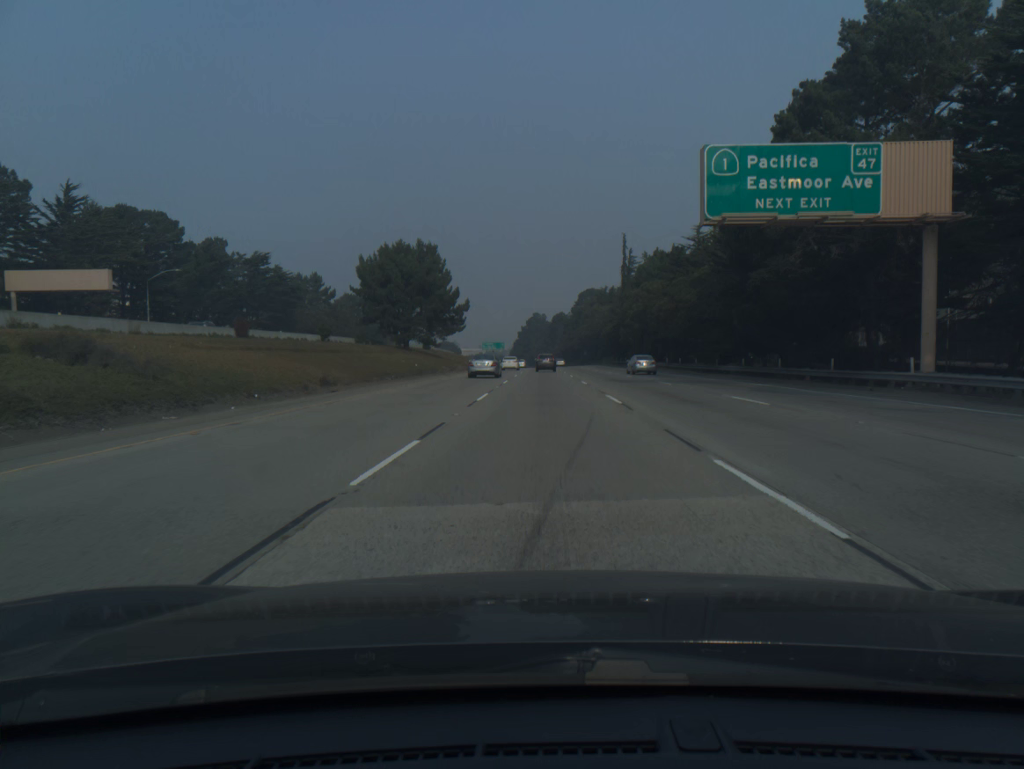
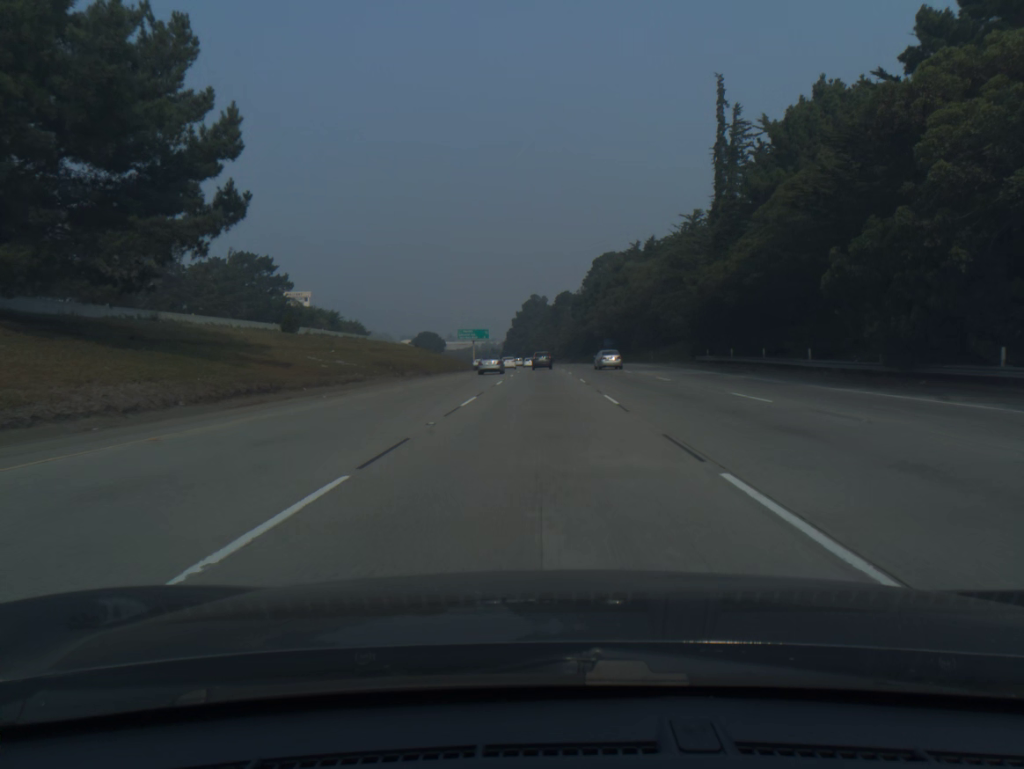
(+0.1, +74.2) m; 0°
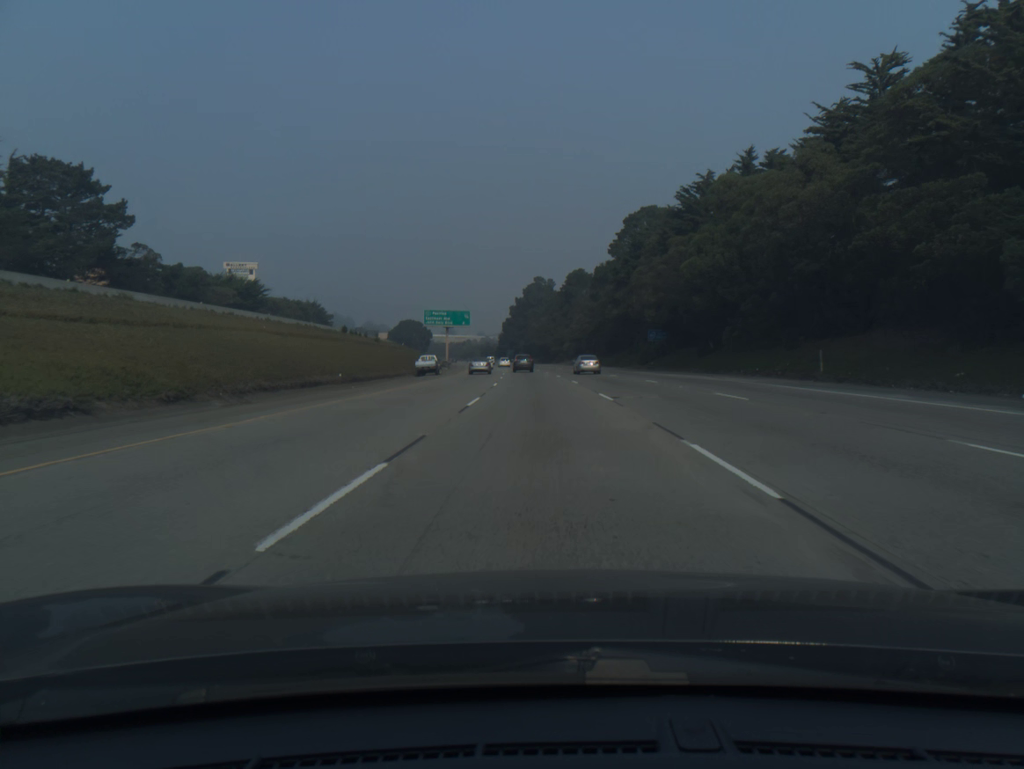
(-0.2, +55.8) m; 0°
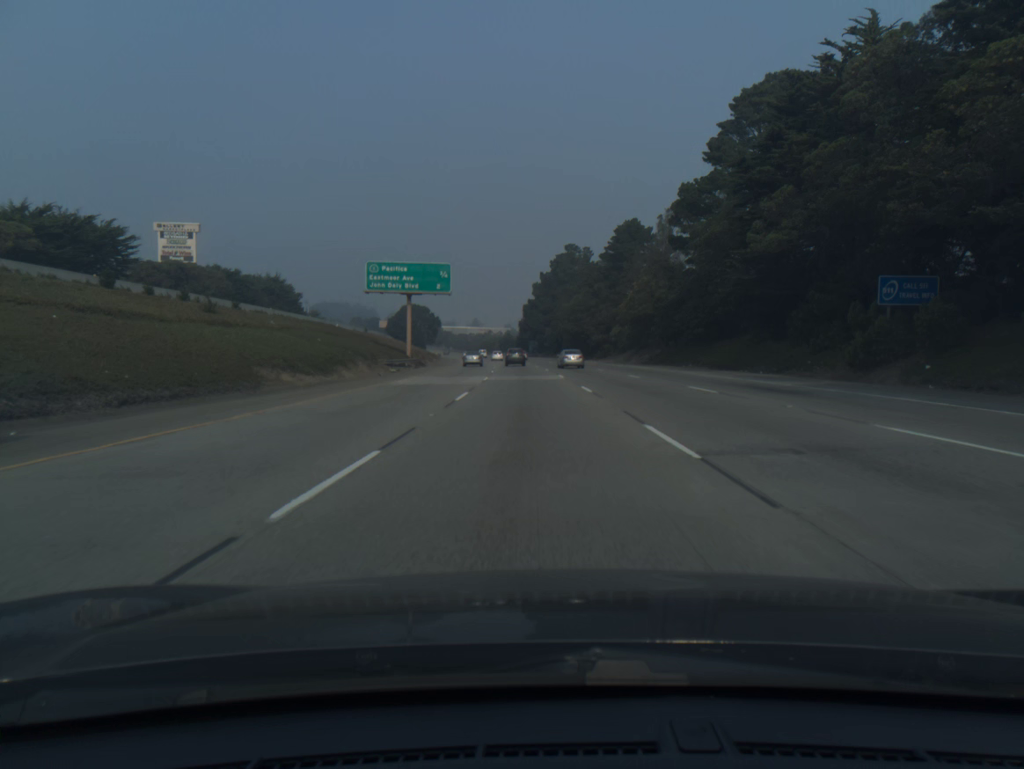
(-0.7, +56.3) m; -2°
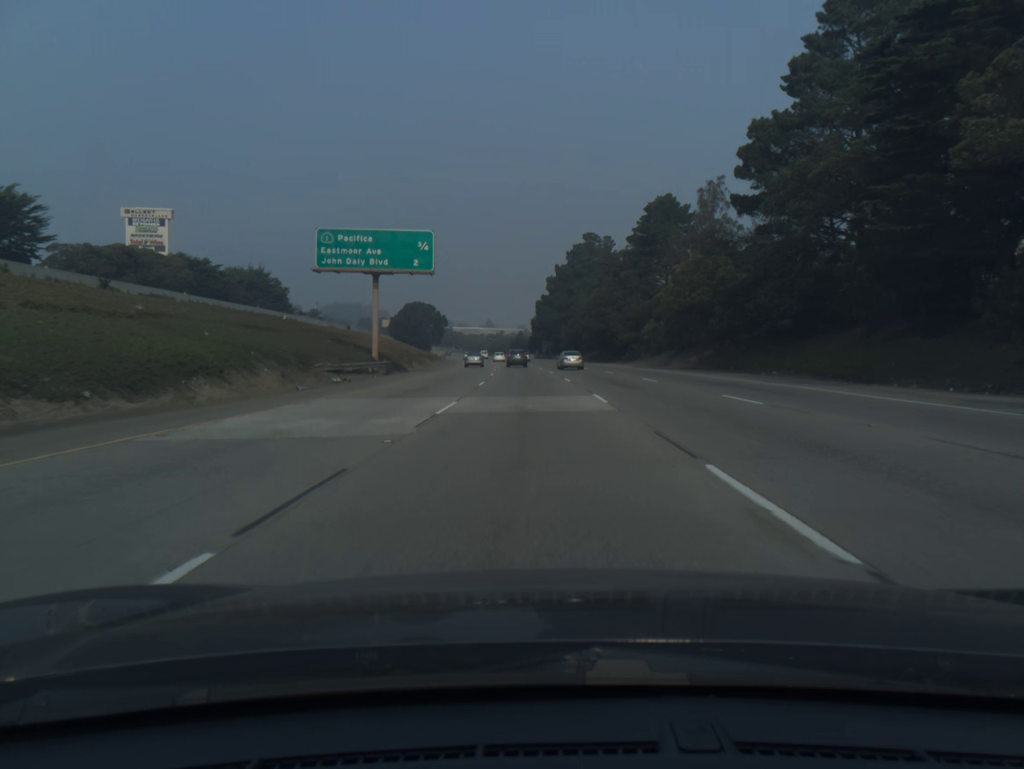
(-0.2, +18.9) m; -1°
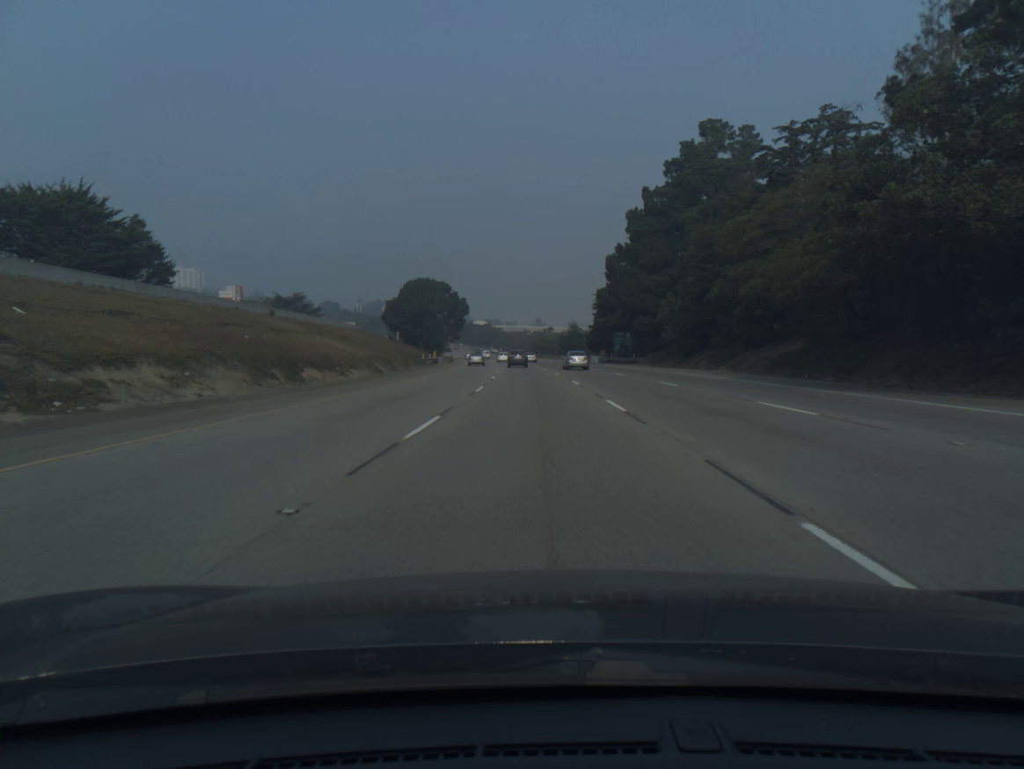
(-2.5, +75.7) m; -4°
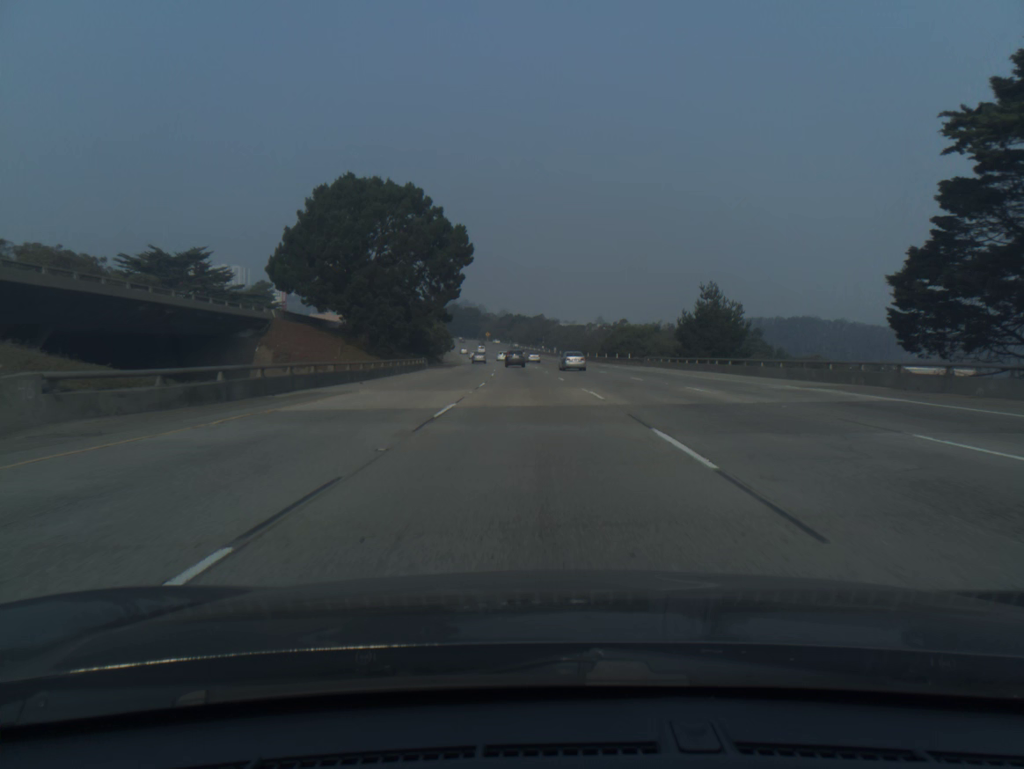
(-3.6, +95.5) m; -4°
